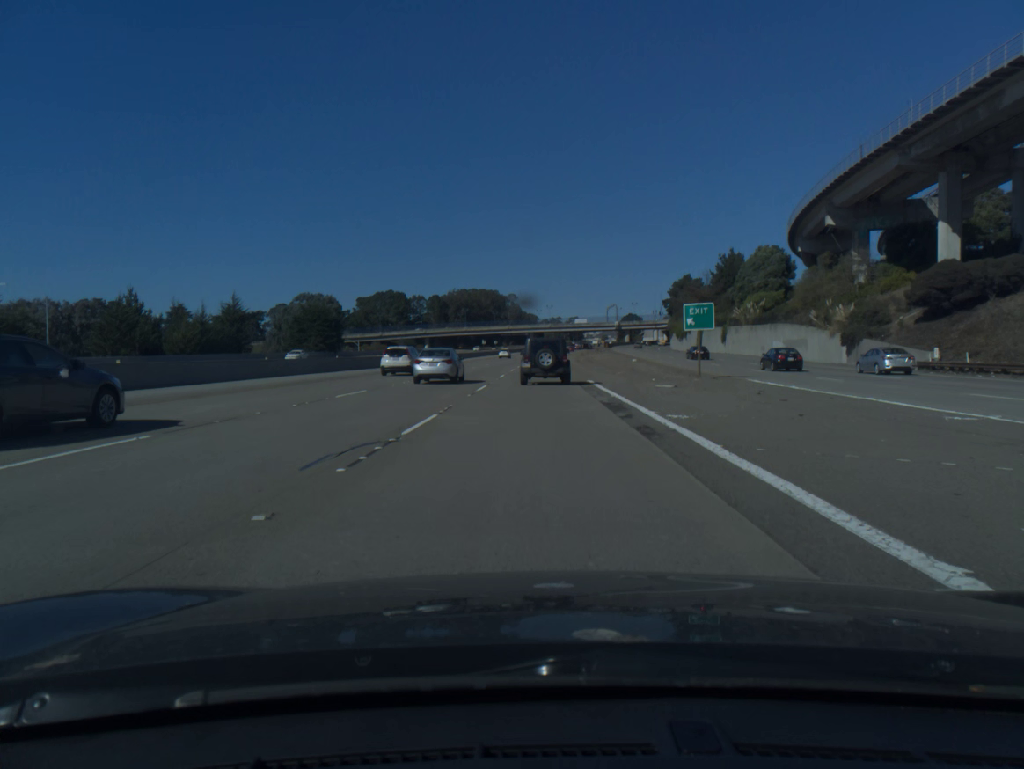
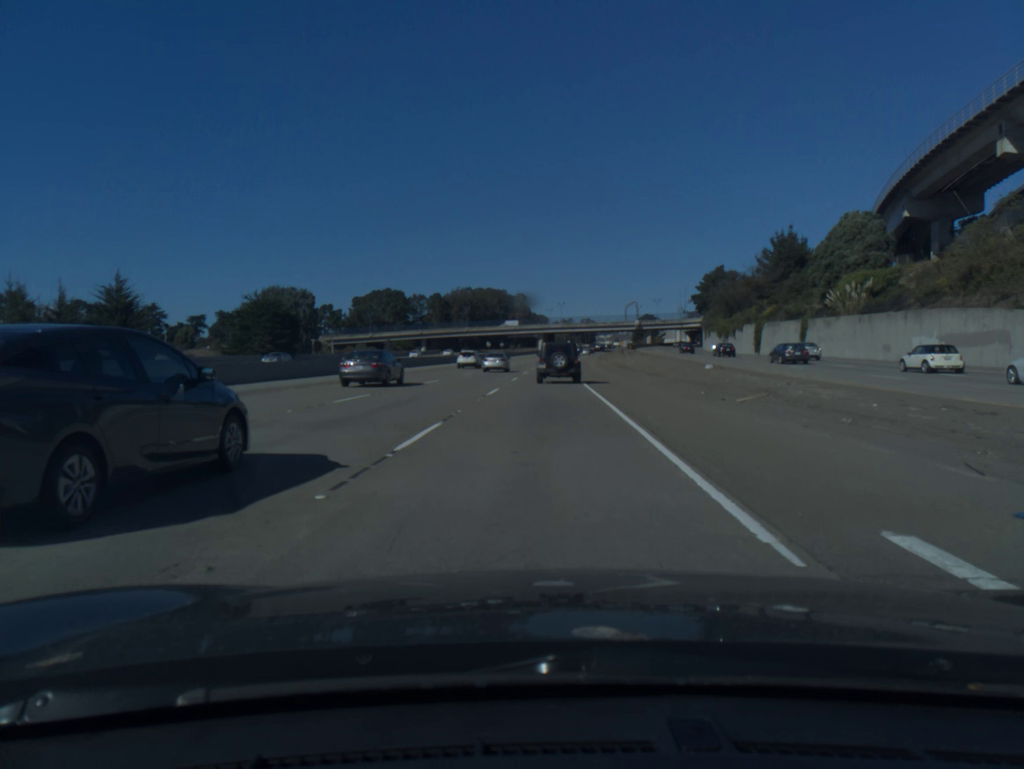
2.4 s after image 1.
(-0.1, +30.4) m; -1°
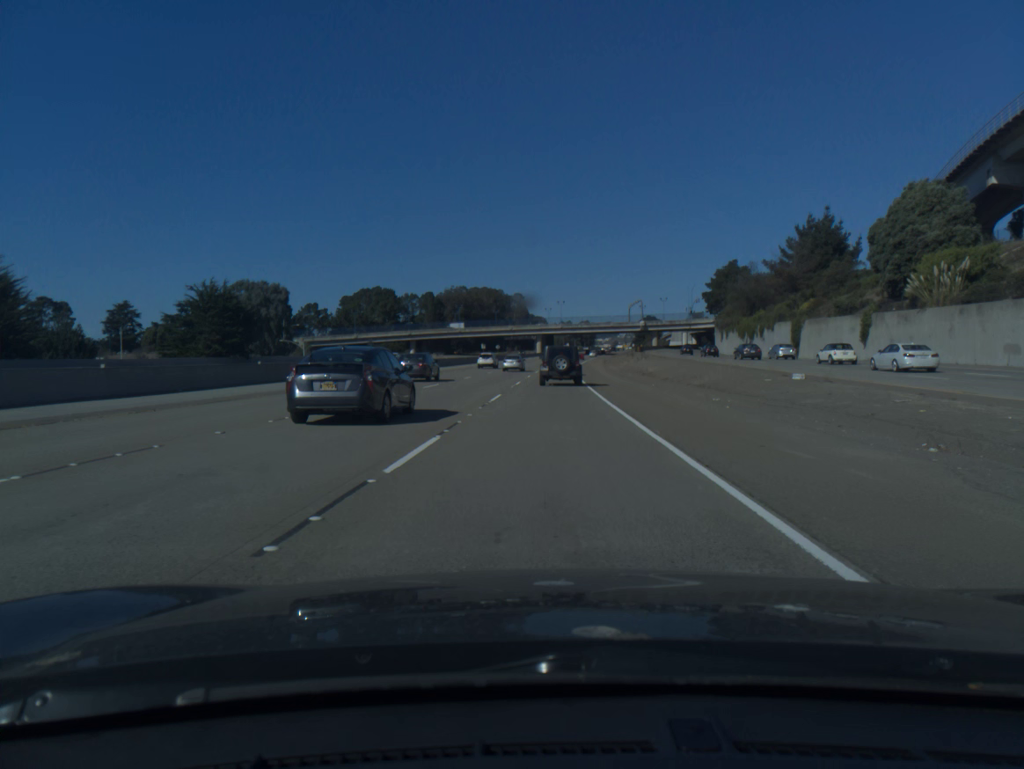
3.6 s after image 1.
(0.0, +16.2) m; 0°
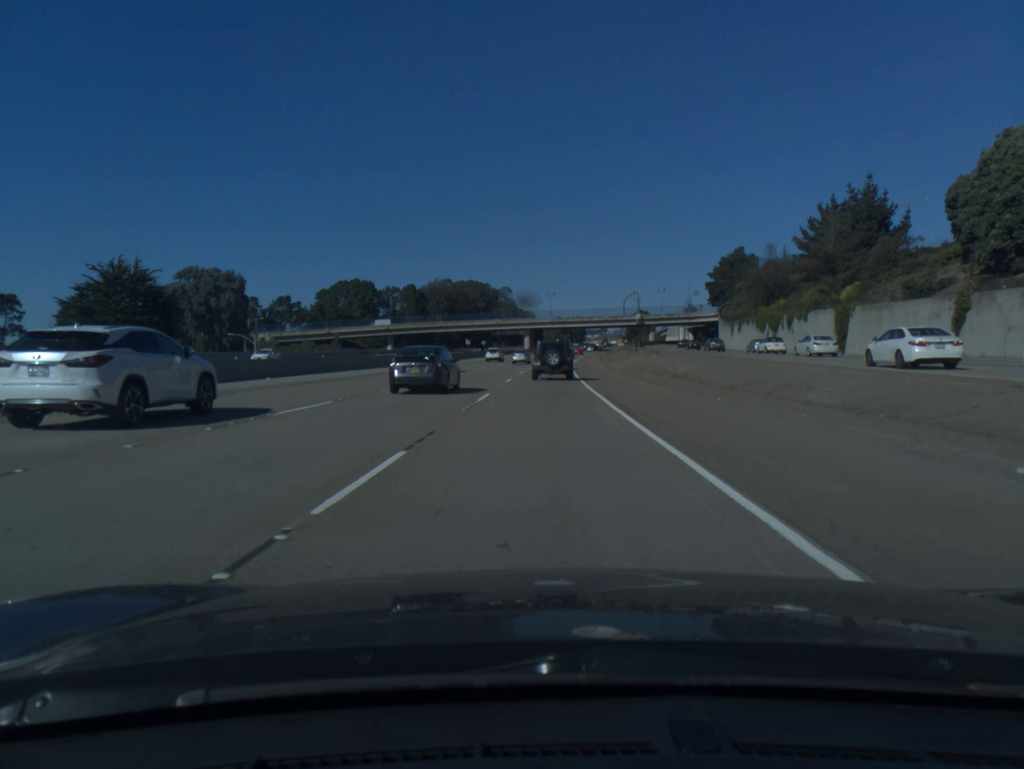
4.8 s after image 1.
(+0.1, +17.0) m; +1°
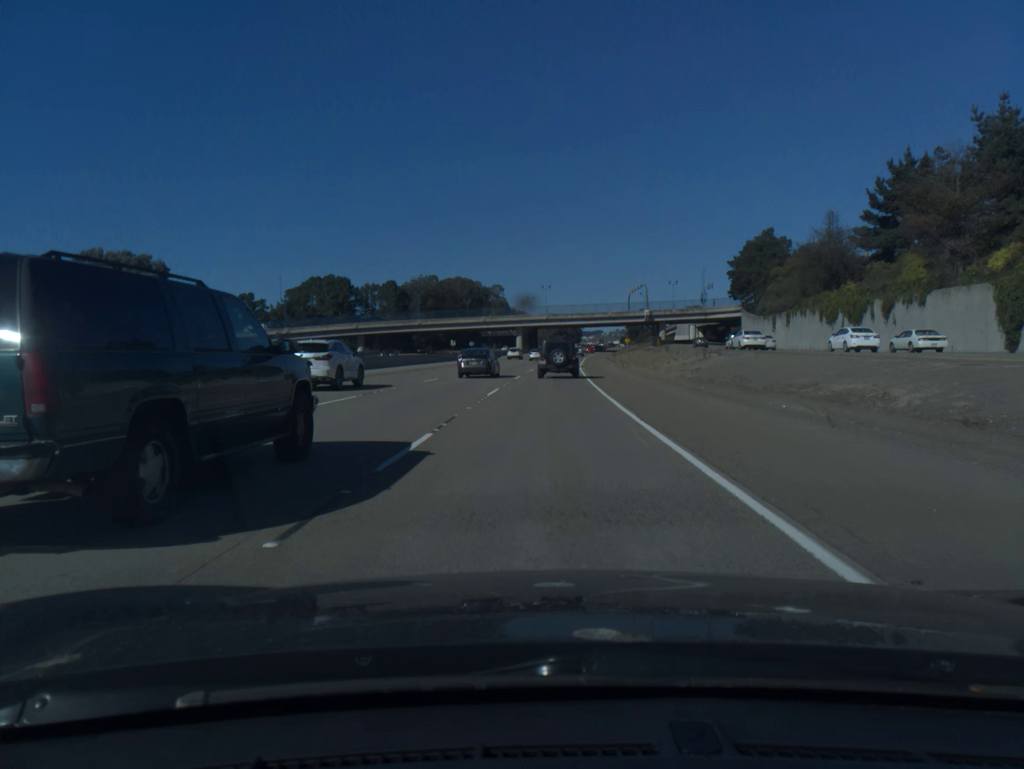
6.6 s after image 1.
(+0.1, +26.4) m; 0°
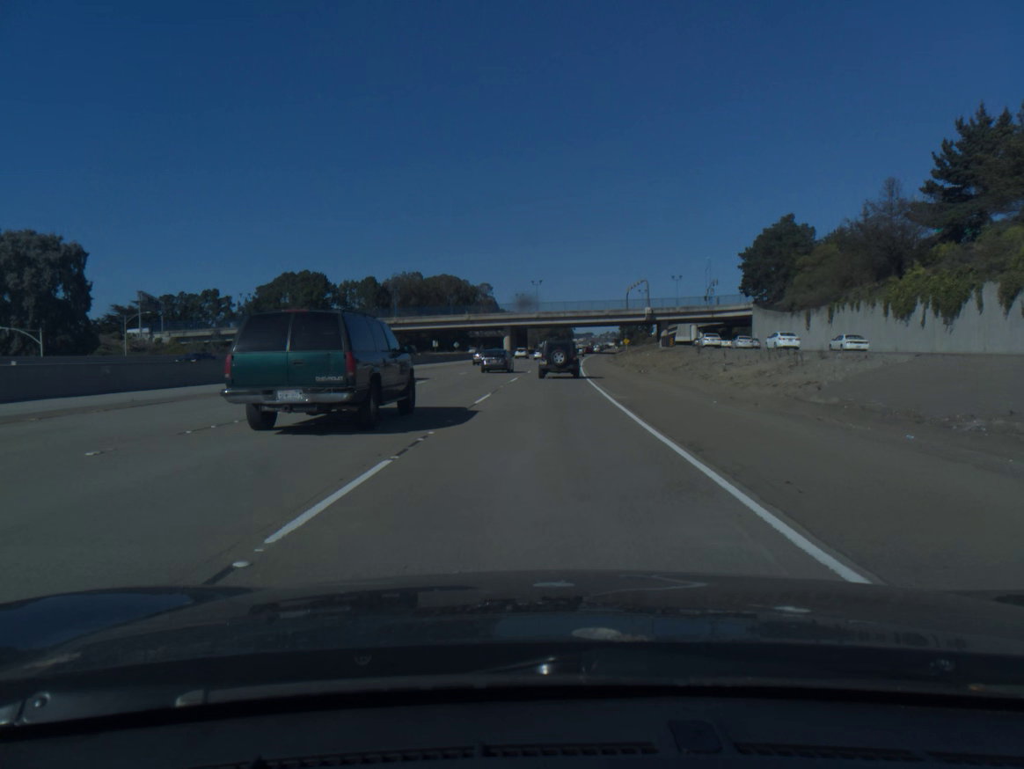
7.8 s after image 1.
(+0.1, +17.8) m; +1°
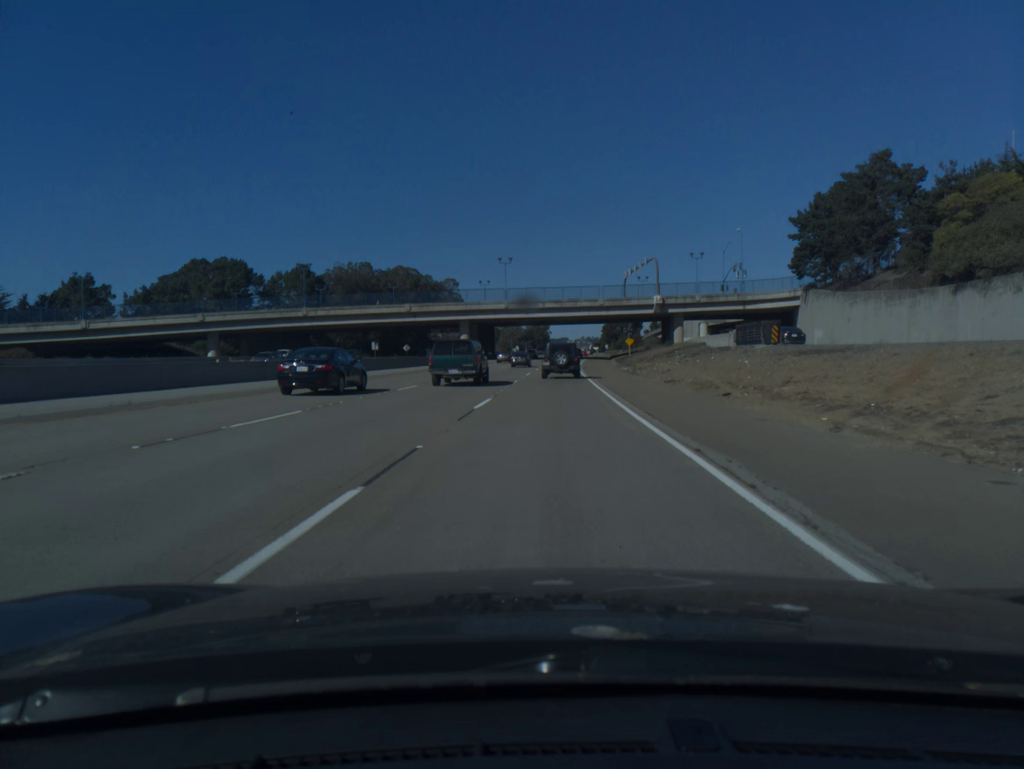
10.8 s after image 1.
(+0.6, +44.9) m; +2°
